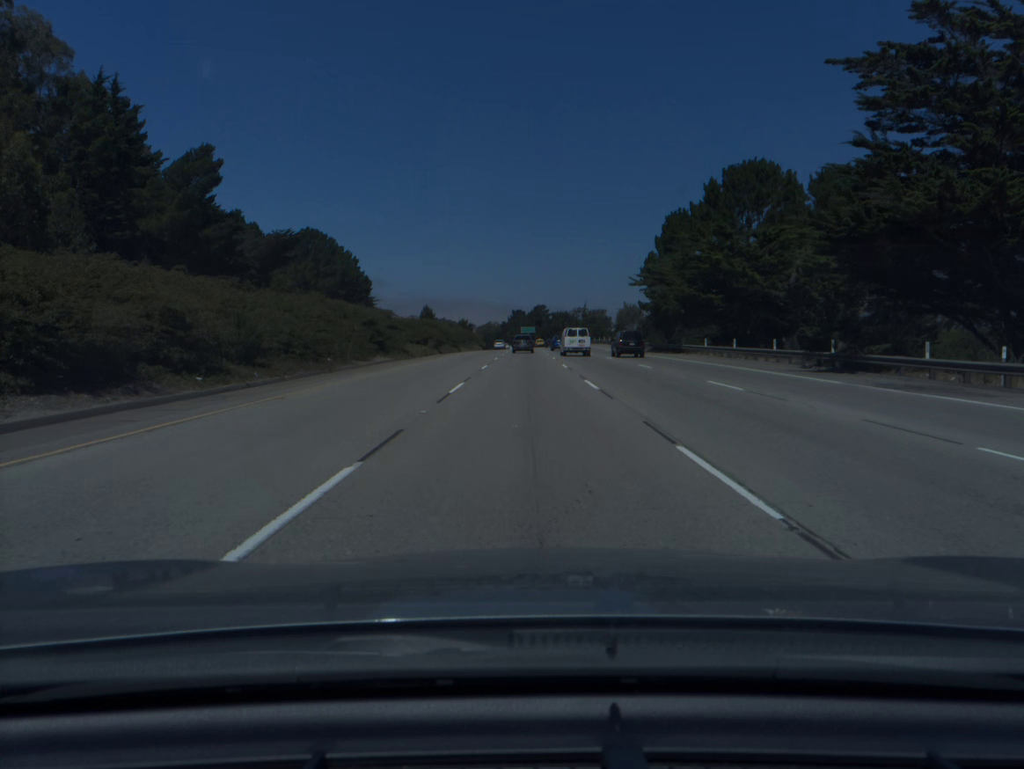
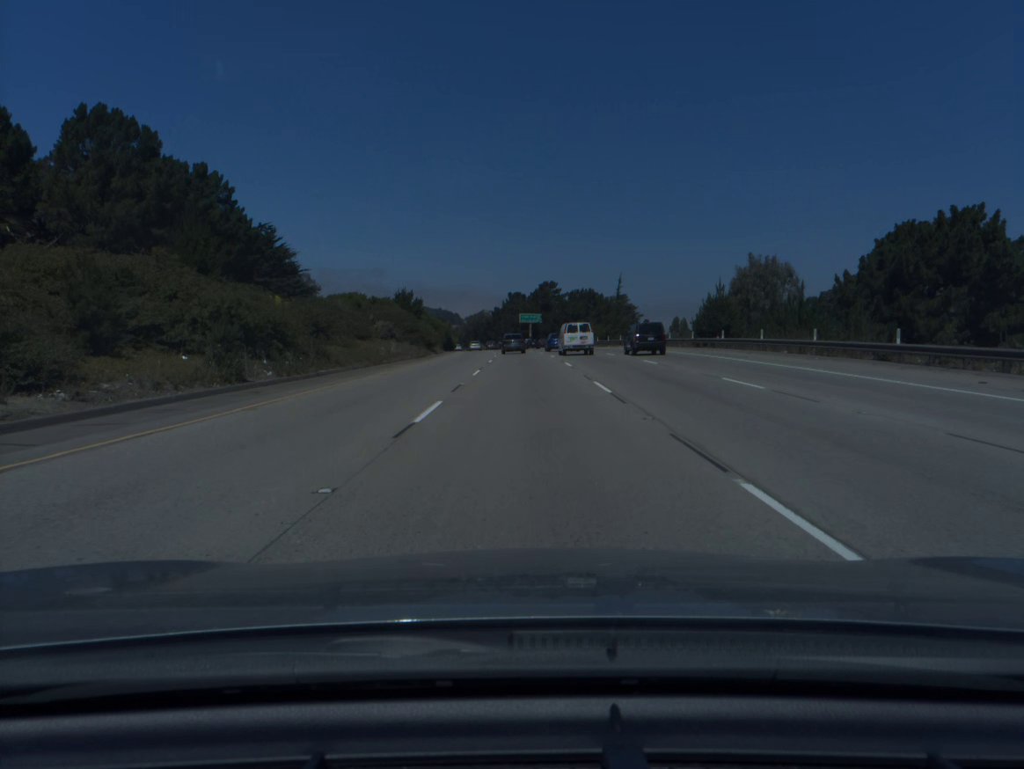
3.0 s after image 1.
(+0.1, +89.5) m; 0°
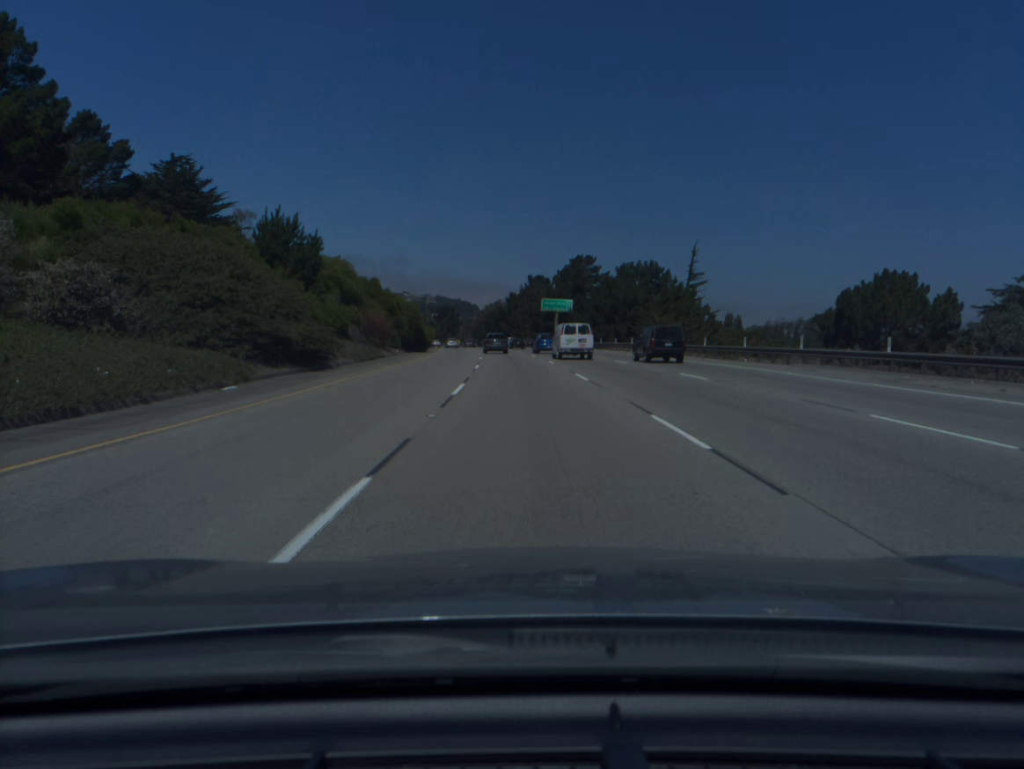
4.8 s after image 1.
(-0.5, +52.8) m; -1°
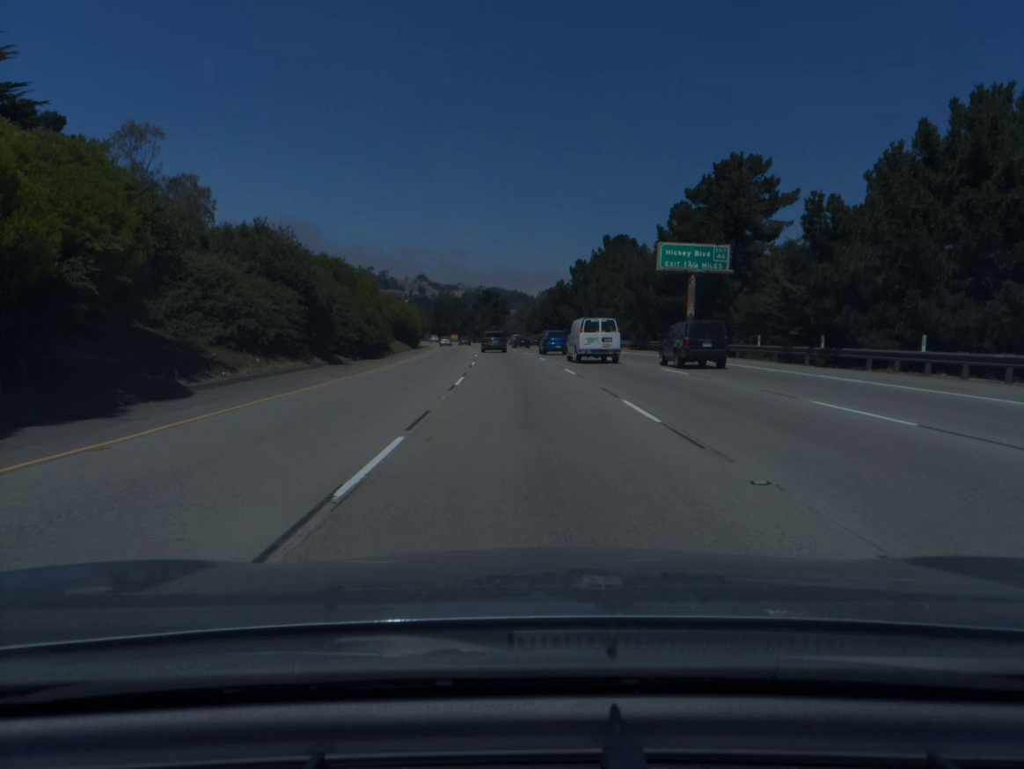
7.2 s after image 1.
(-2.4, +70.2) m; -4°
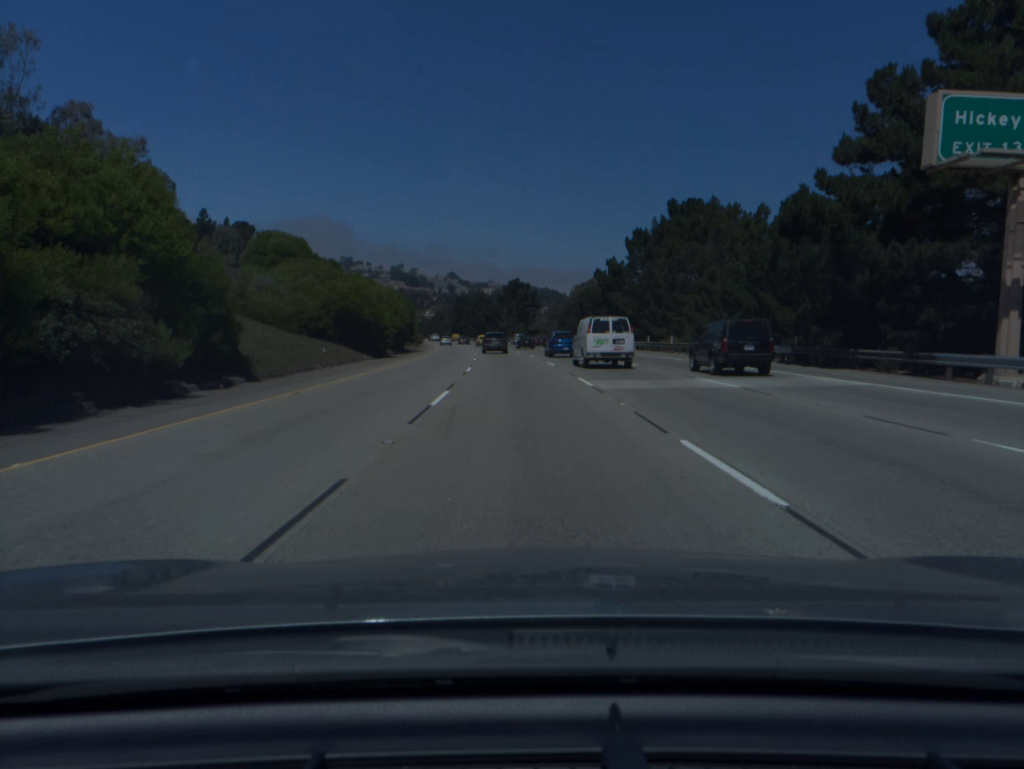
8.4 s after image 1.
(-0.6, +35.0) m; -2°
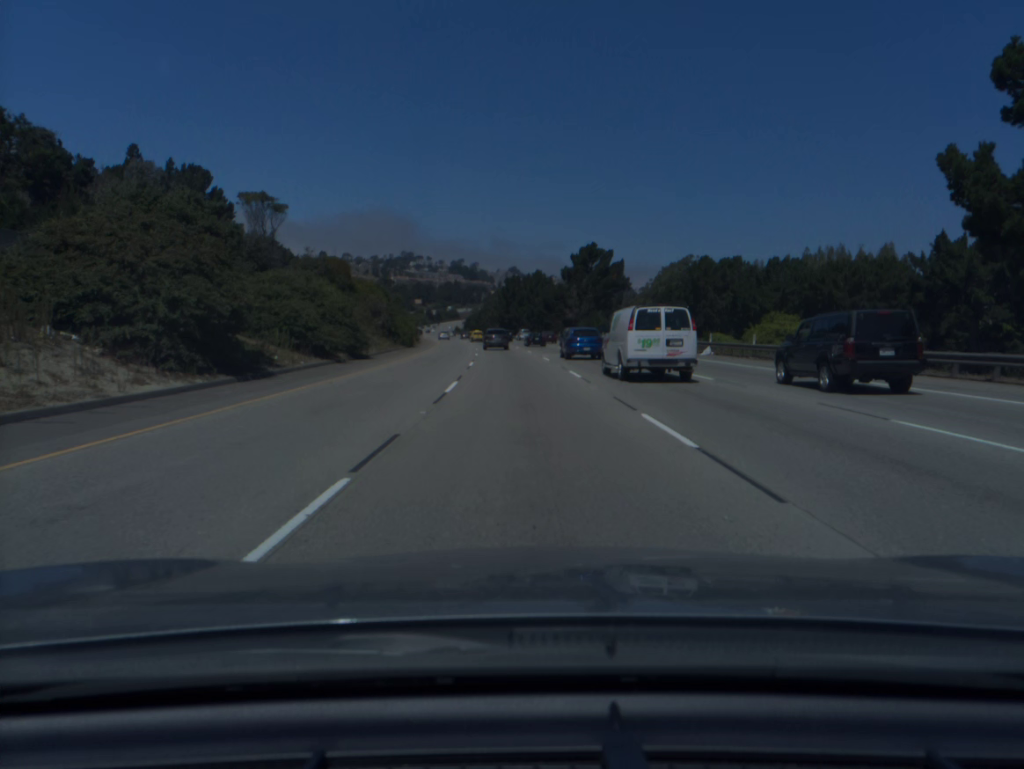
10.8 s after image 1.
(-2.7, +69.8) m; -4°
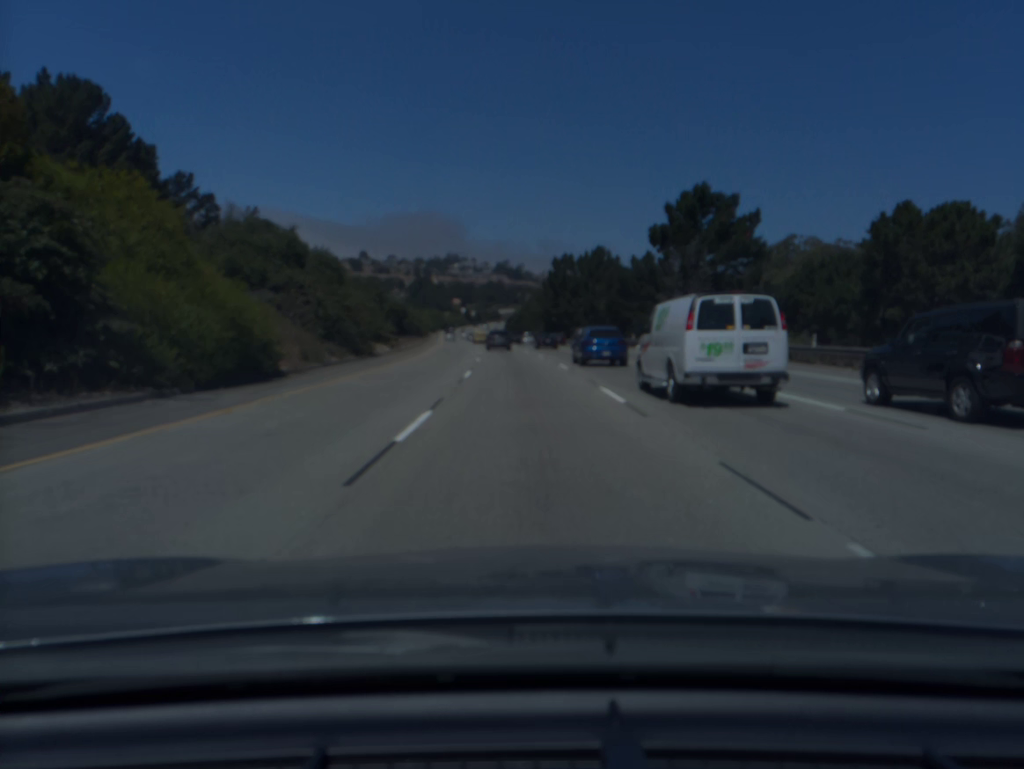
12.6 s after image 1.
(-1.5, +52.2) m; -3°
